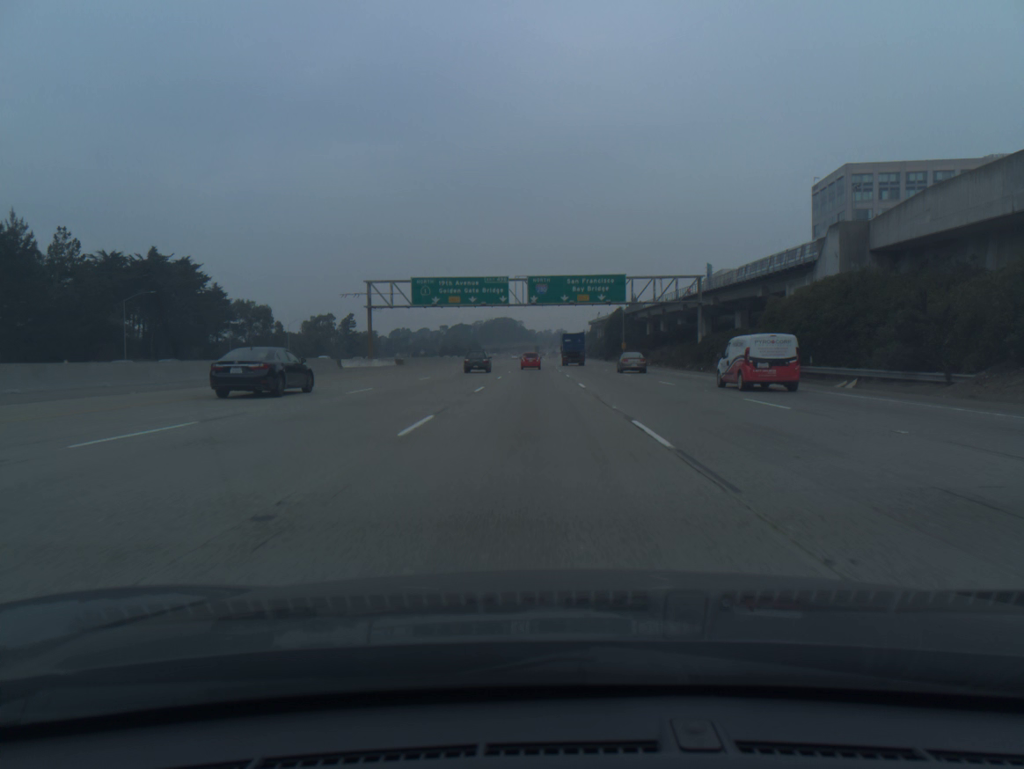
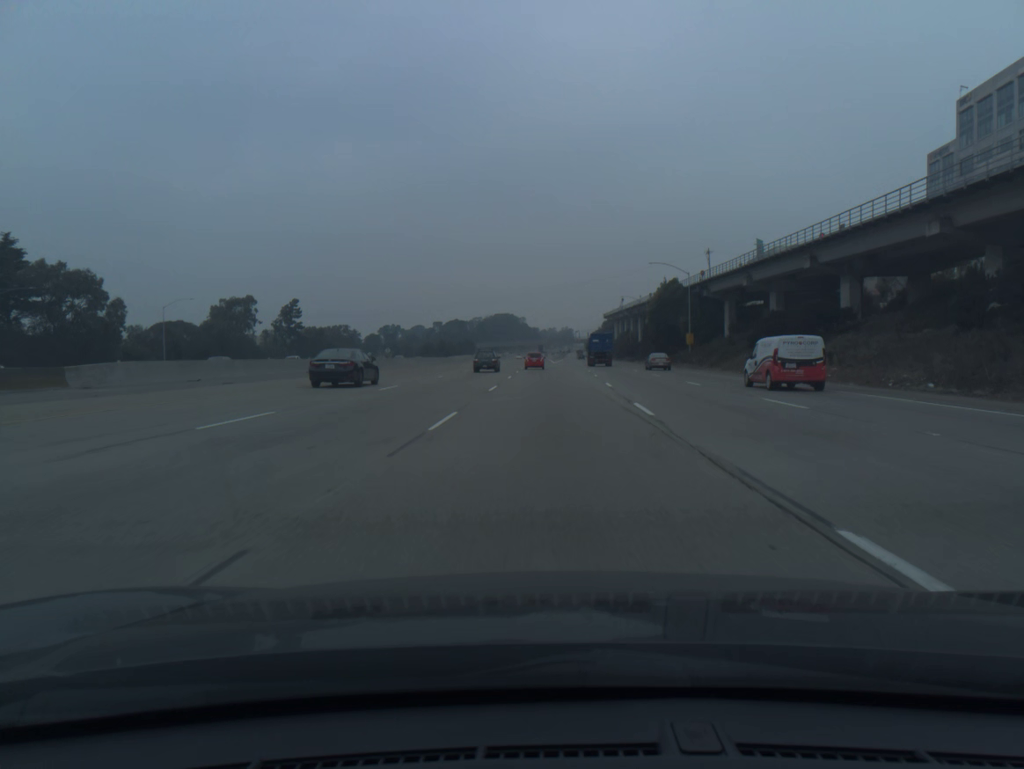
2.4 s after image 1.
(-0.7, +70.3) m; 0°
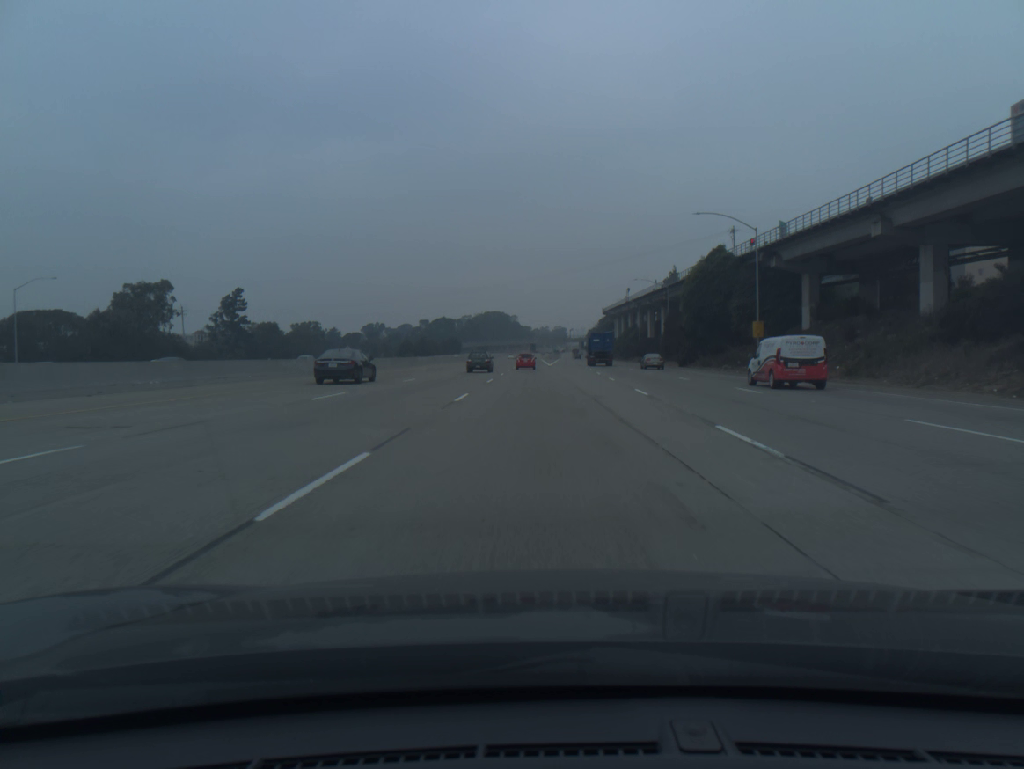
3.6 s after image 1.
(+0.3, +35.5) m; +1°
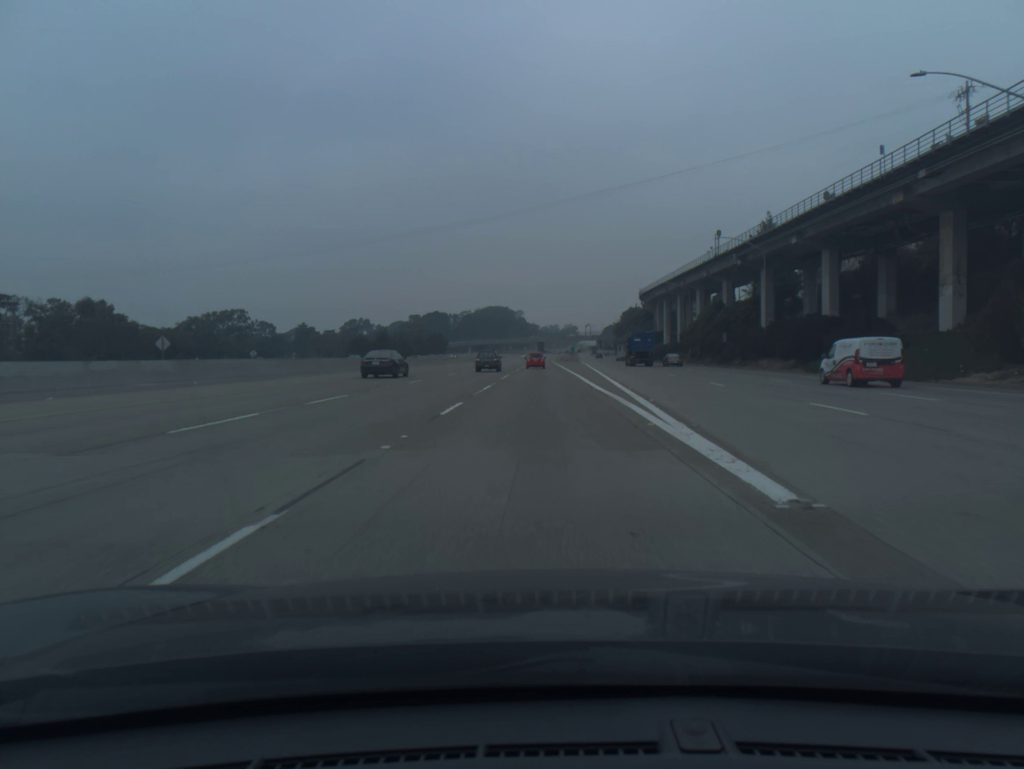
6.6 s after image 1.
(-1.0, +89.8) m; -1°
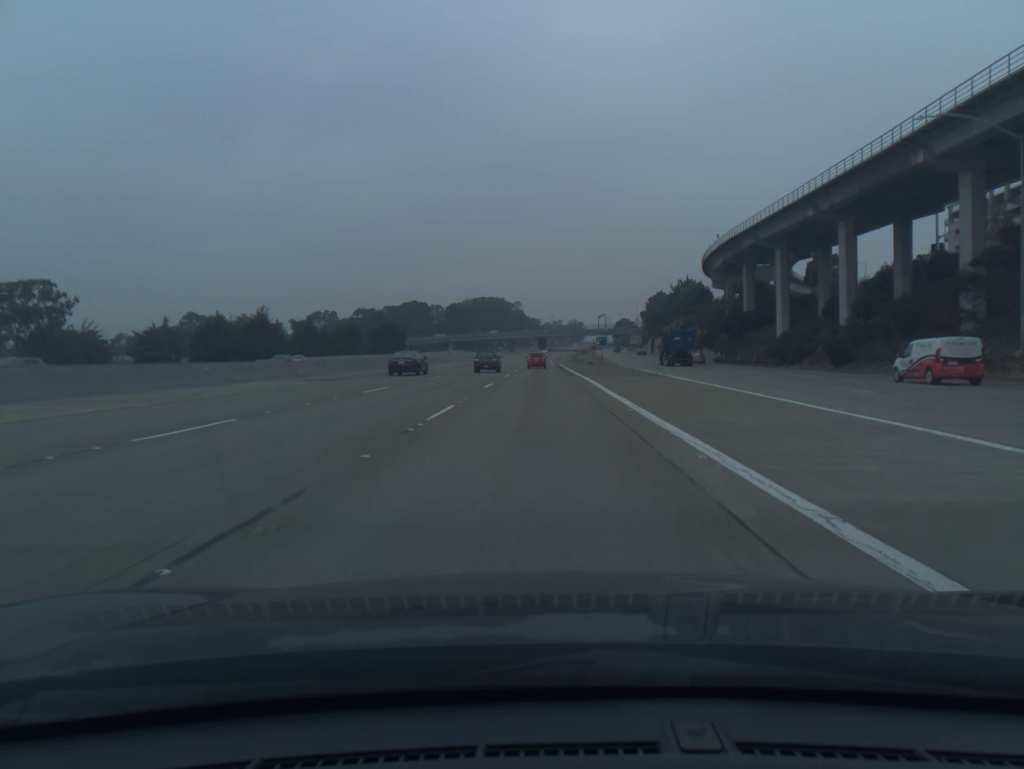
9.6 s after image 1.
(+0.2, +91.1) m; 0°
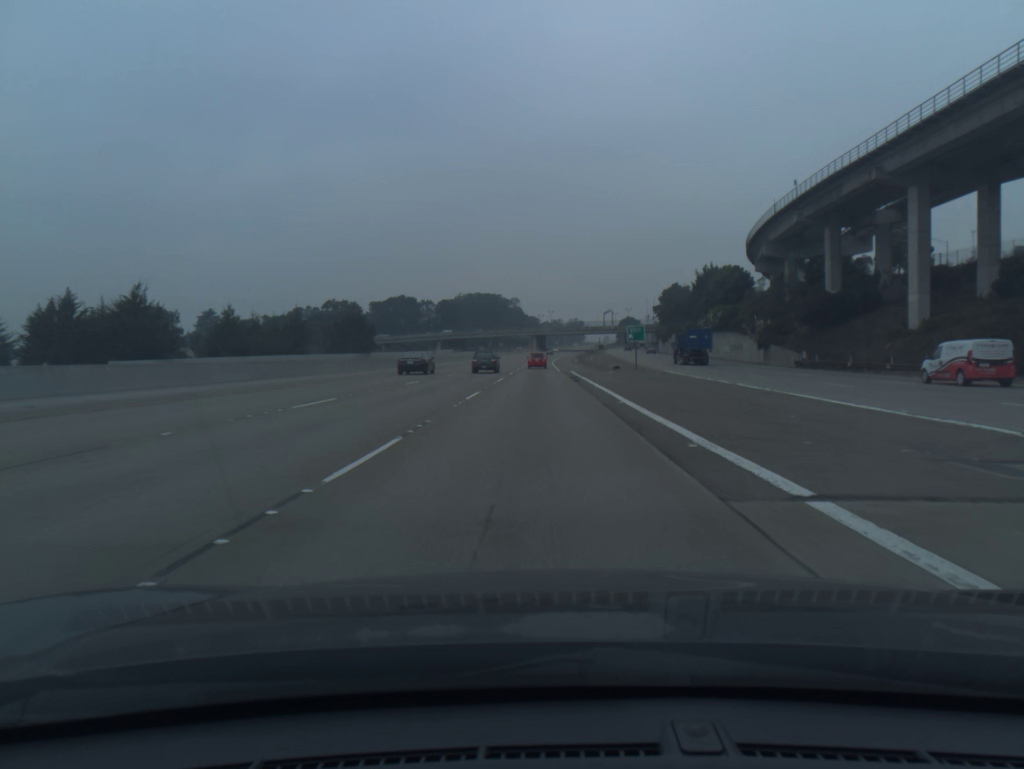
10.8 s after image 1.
(0.0, +36.6) m; 0°
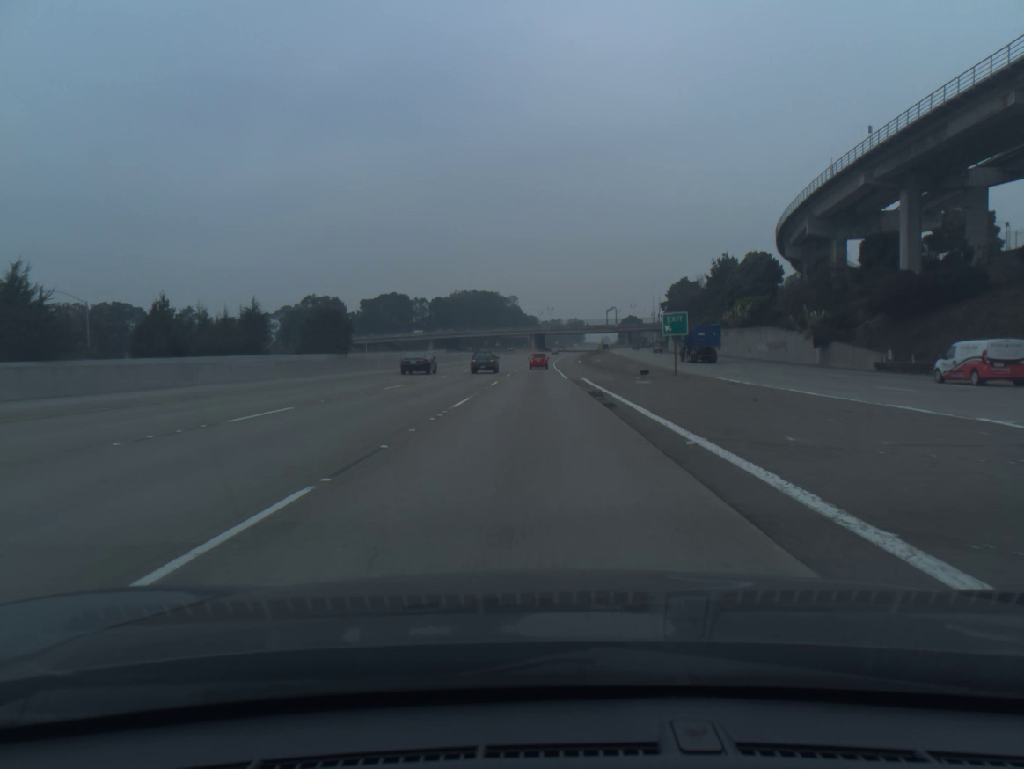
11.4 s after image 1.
(0.0, +18.3) m; 0°
